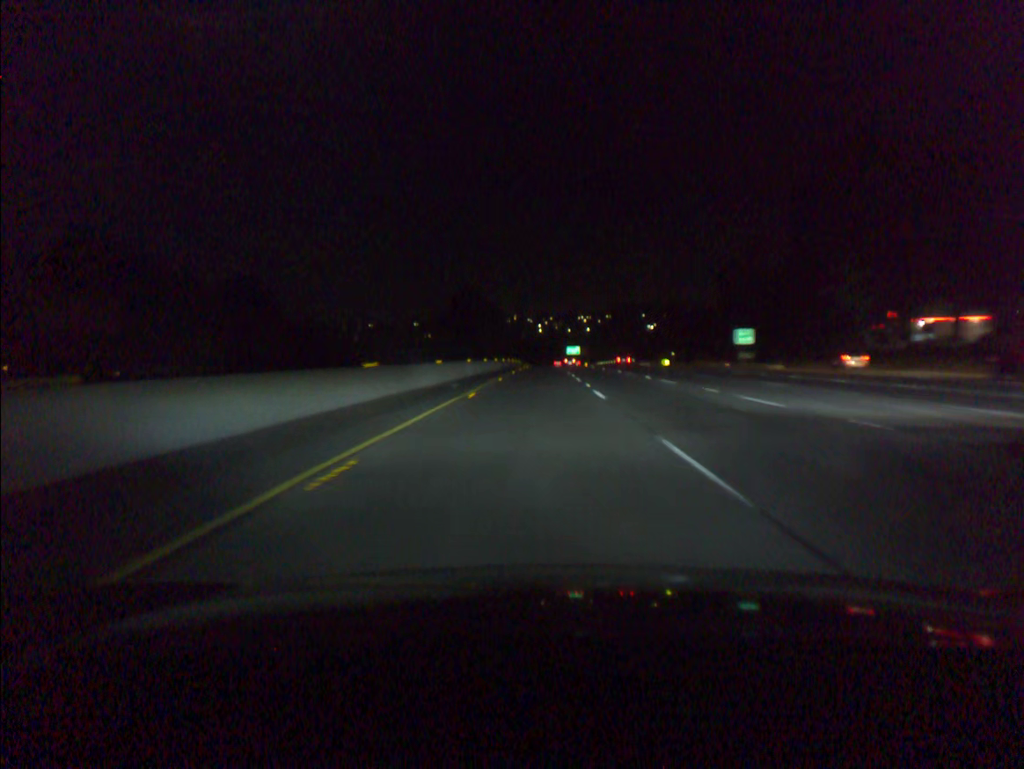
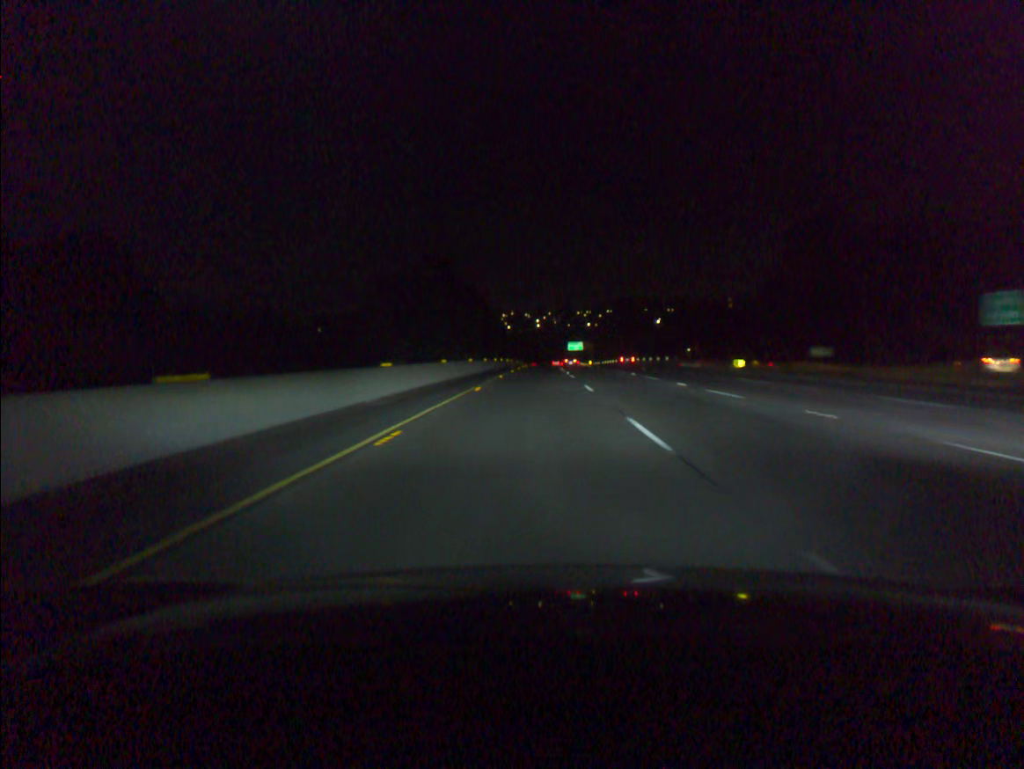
(+0.1, +40.6) m; 0°
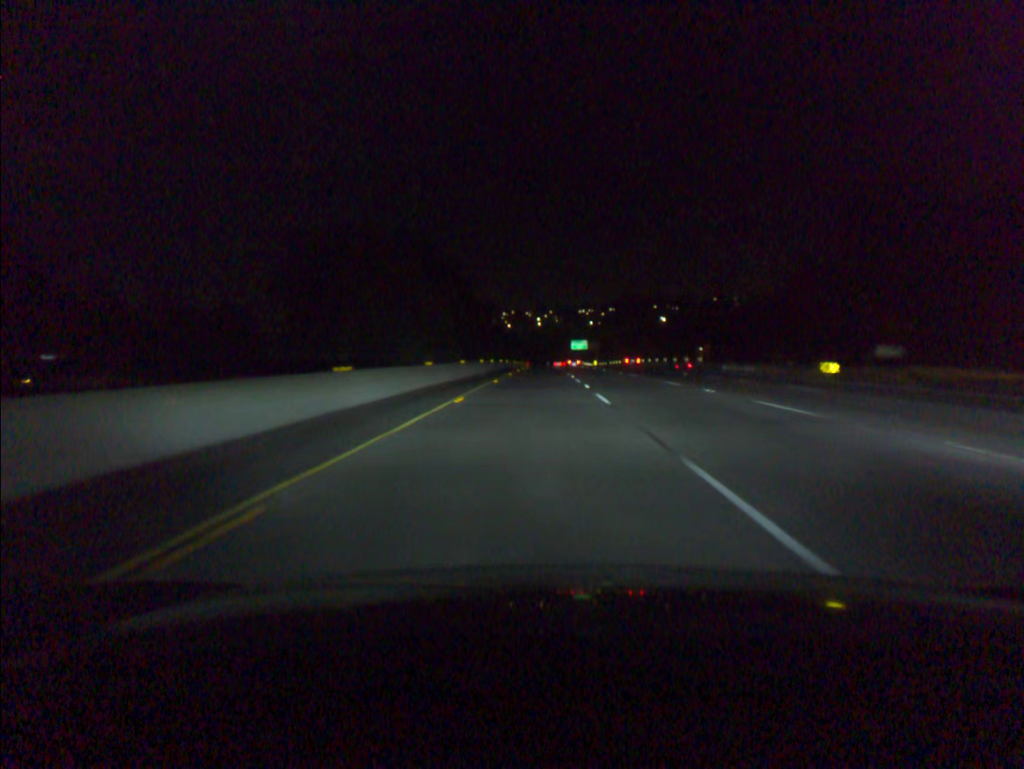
(0.0, +20.3) m; 0°
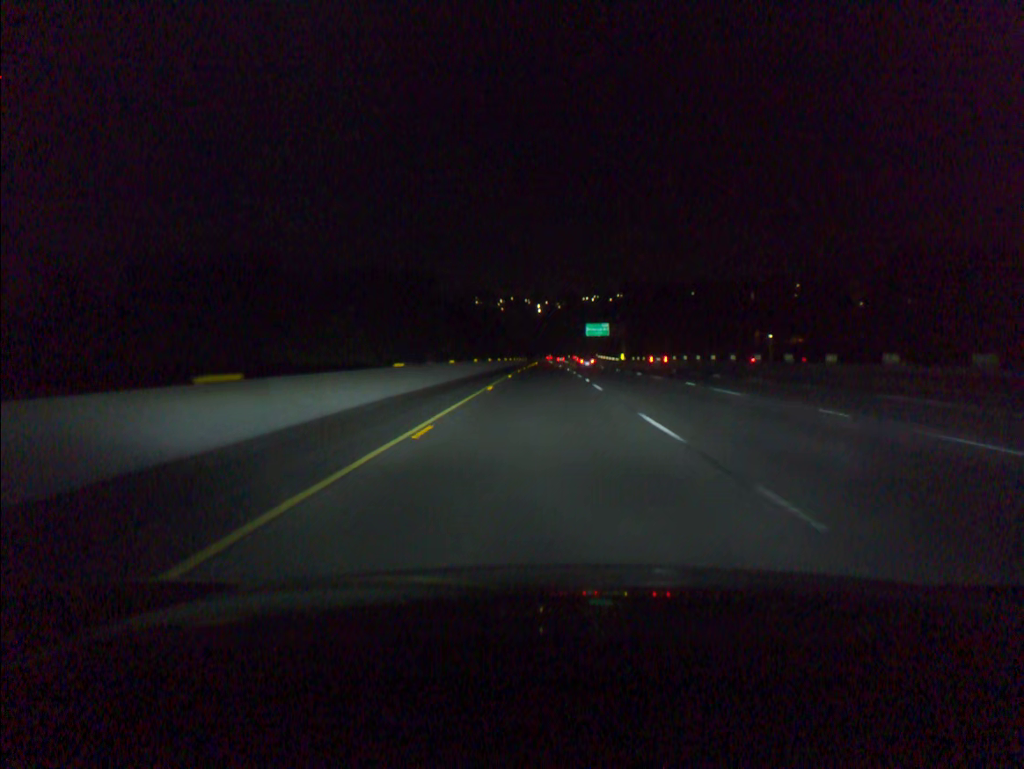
(-0.2, +81.1) m; 0°
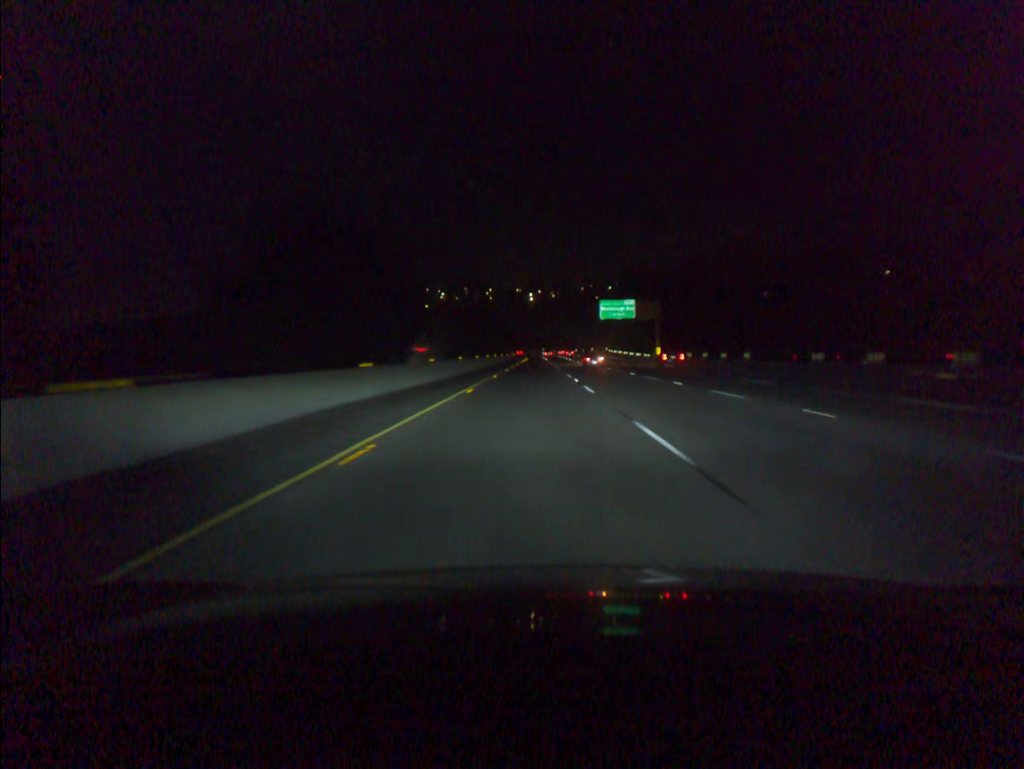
(+0.4, +60.8) m; +1°
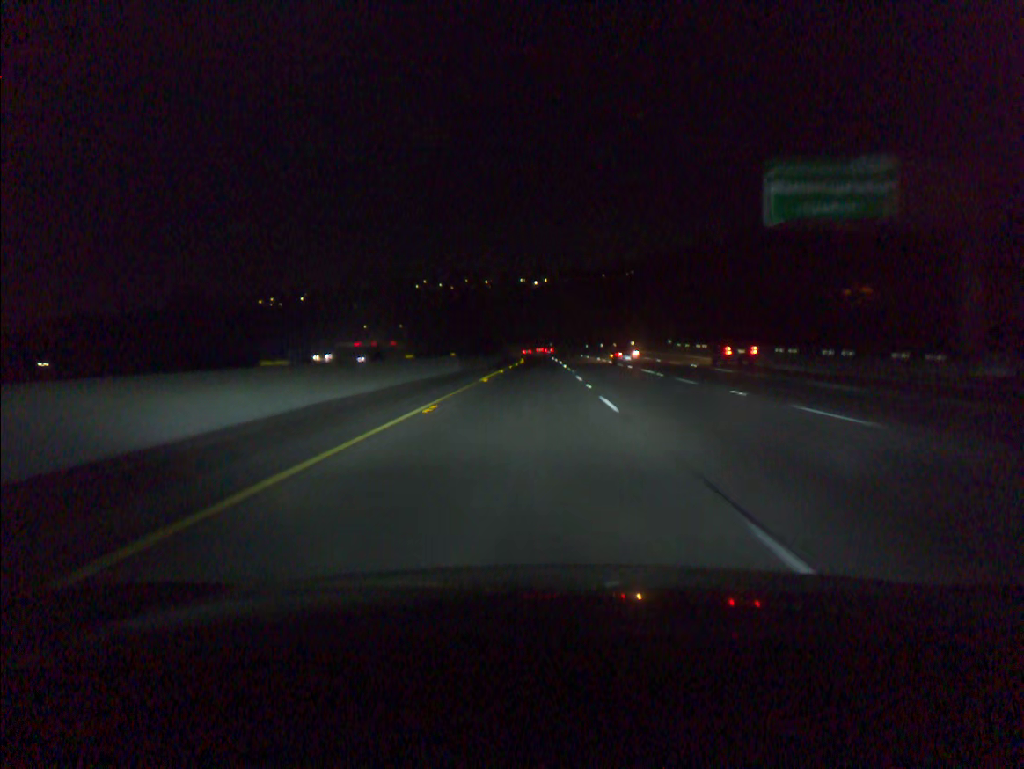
(-0.5, +81.1) m; 0°
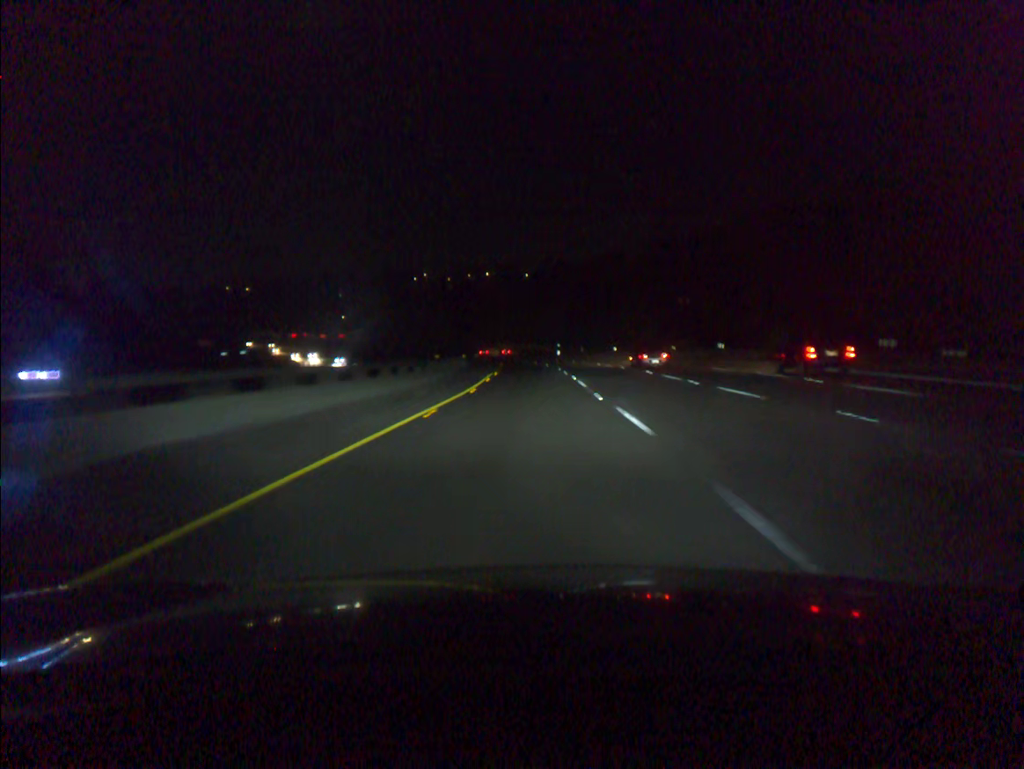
(0.0, +60.6) m; 0°
